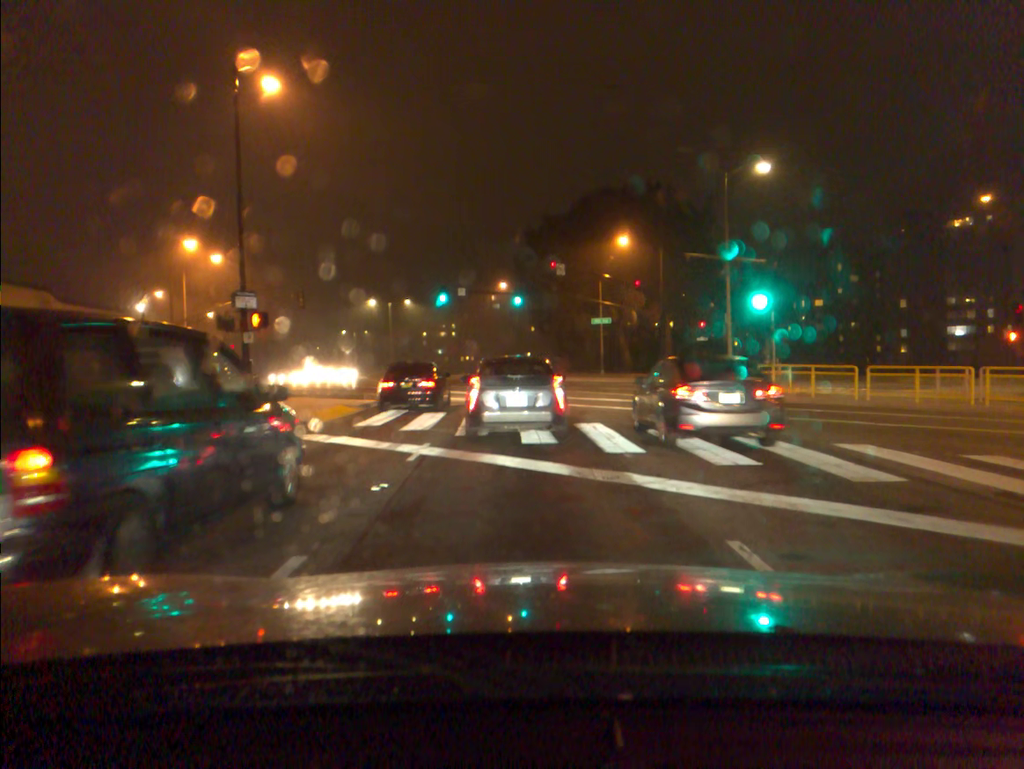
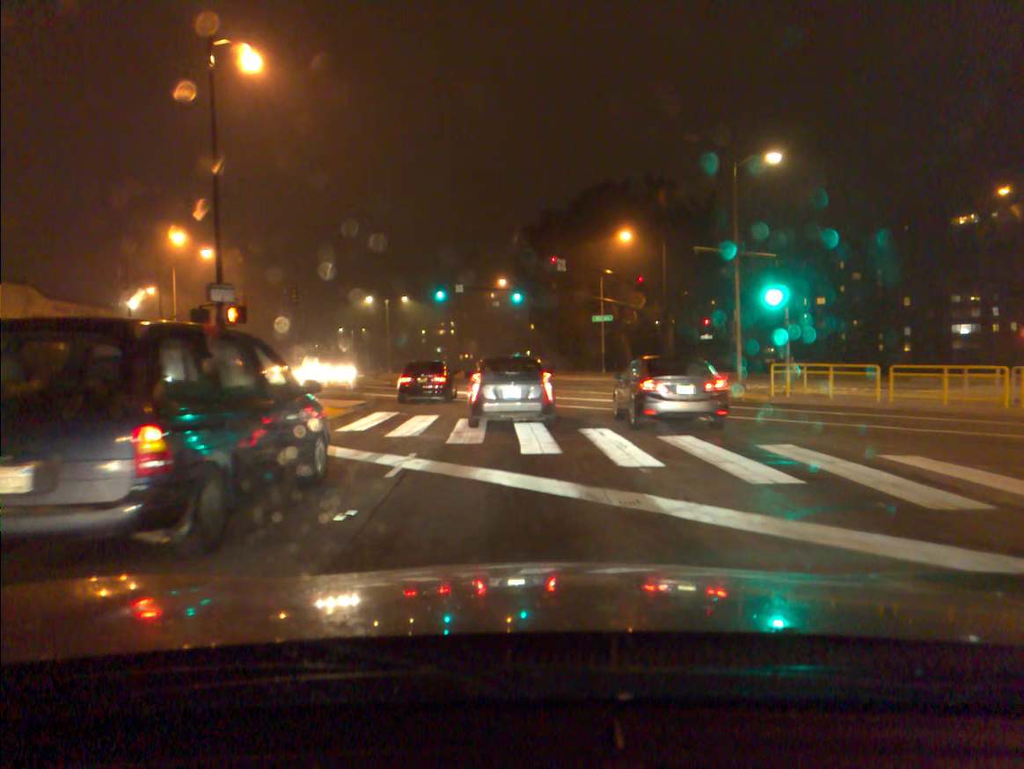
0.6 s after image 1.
(0.0, +1.6) m; 0°
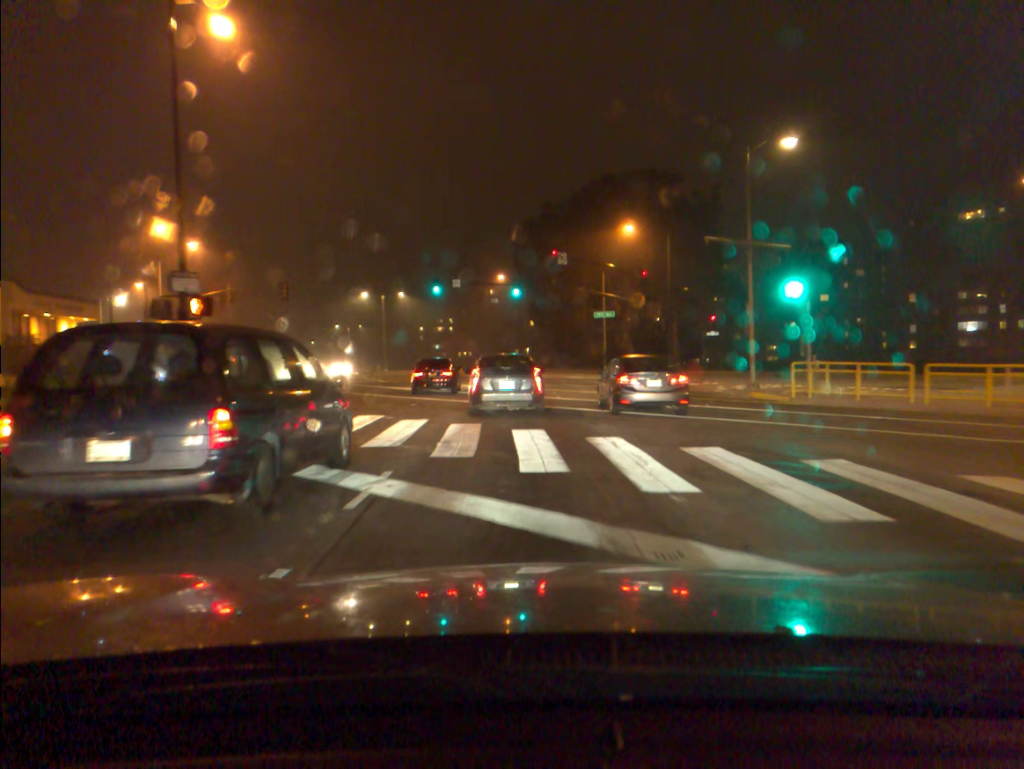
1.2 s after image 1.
(0.0, +2.0) m; 0°
